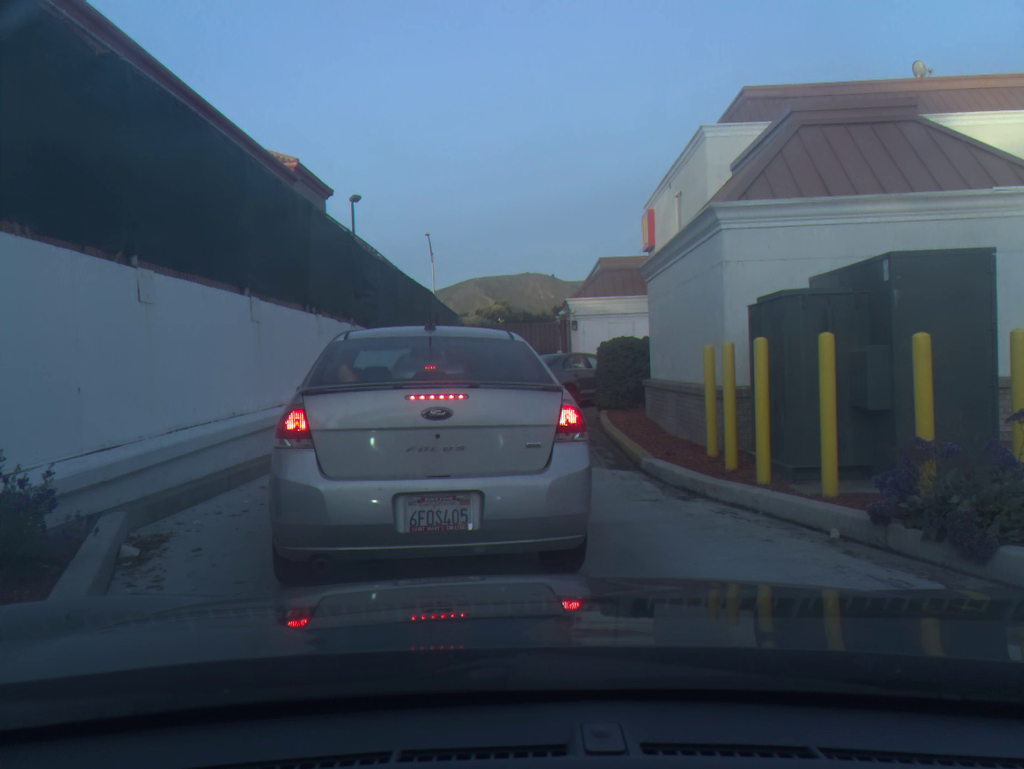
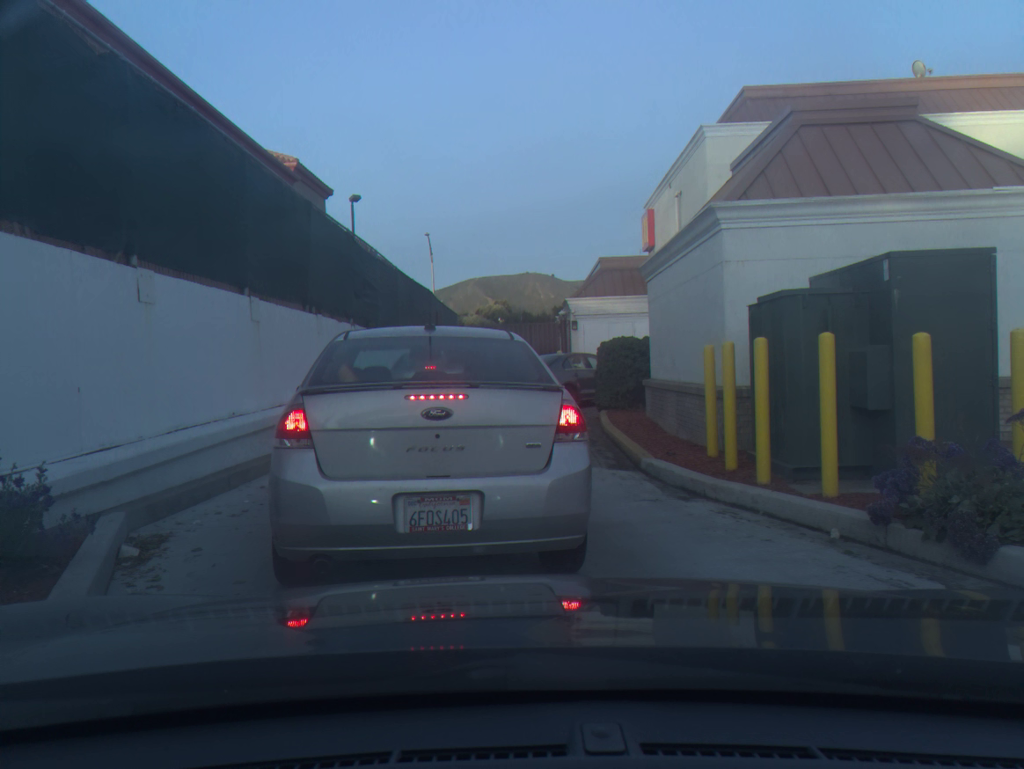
(0.0, 0.0) m; 0°
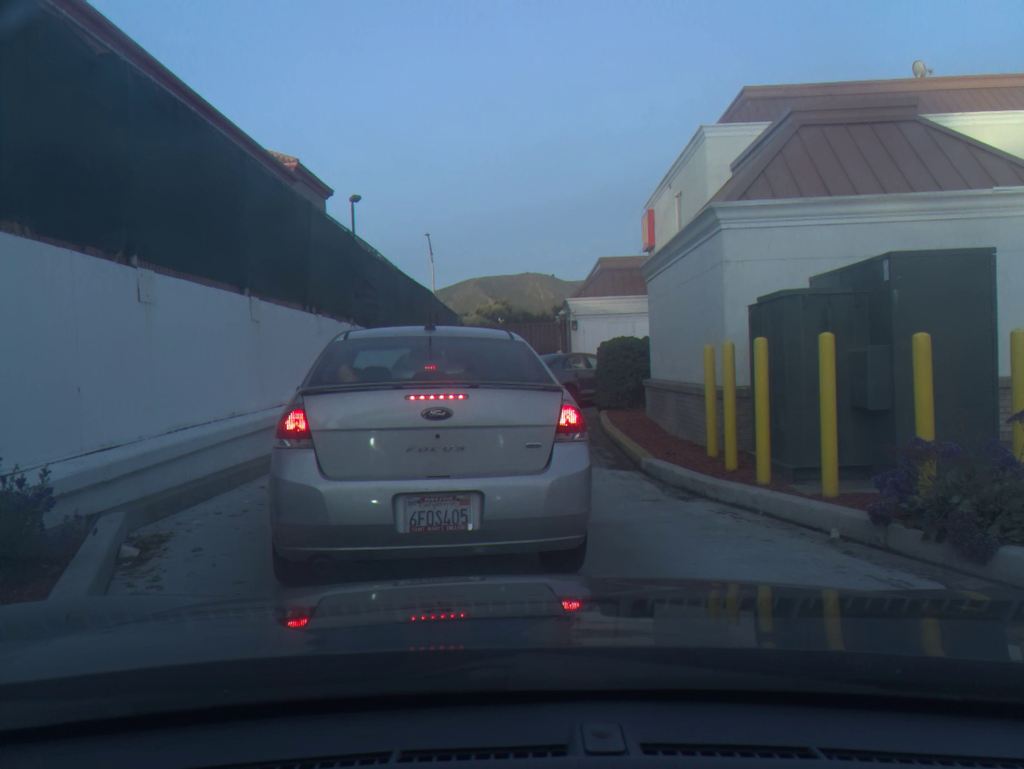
(0.0, 0.0) m; 0°
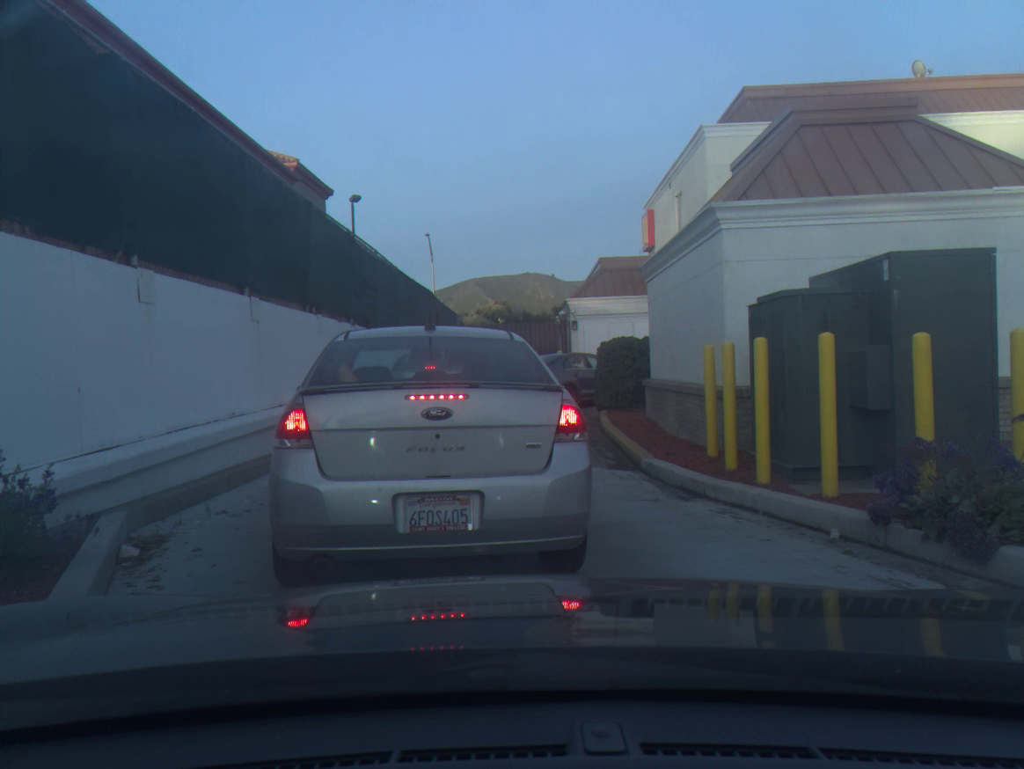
(0.0, 0.0) m; 0°
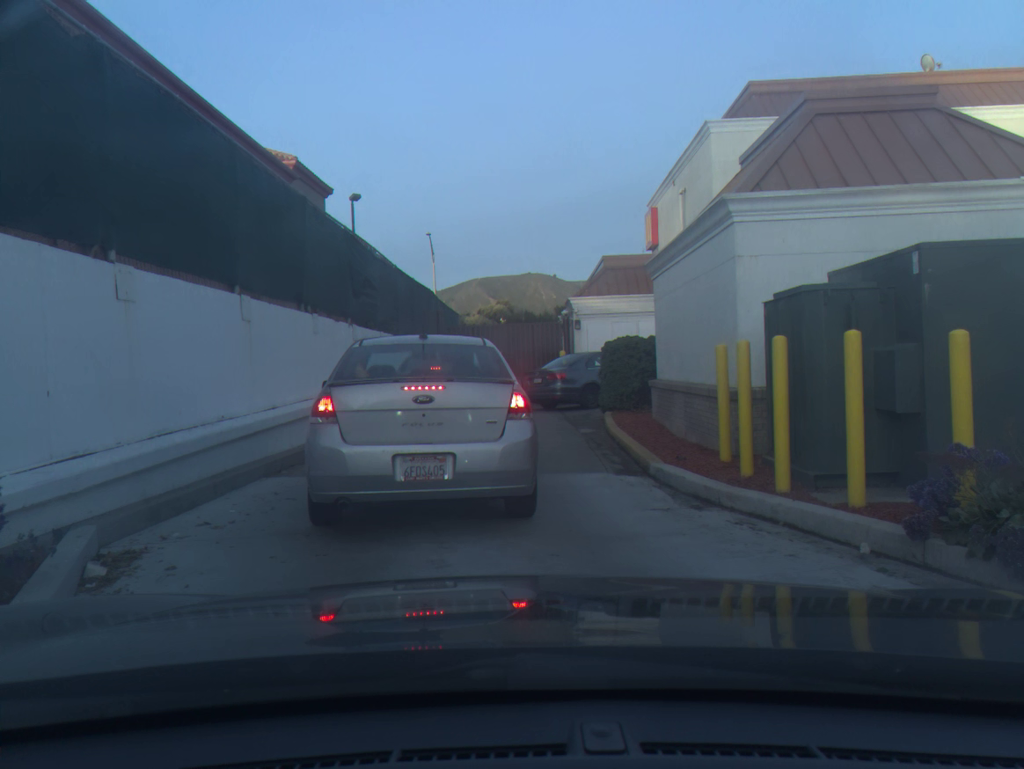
(0.0, +0.4) m; 0°
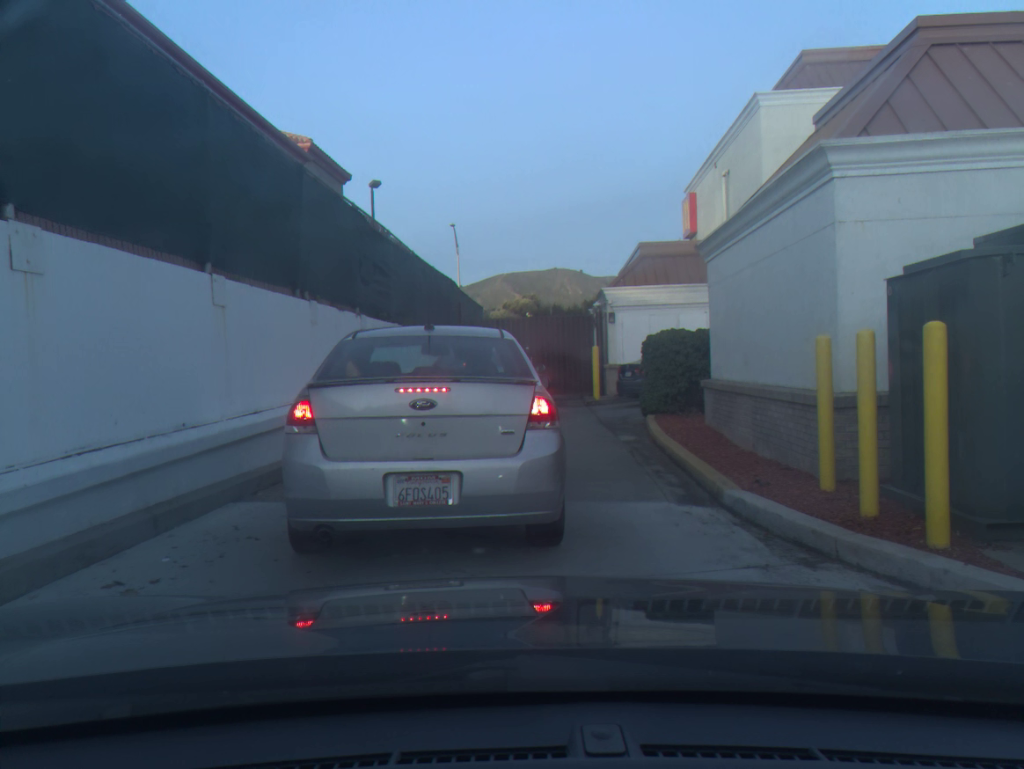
(-0.1, +1.8) m; -2°
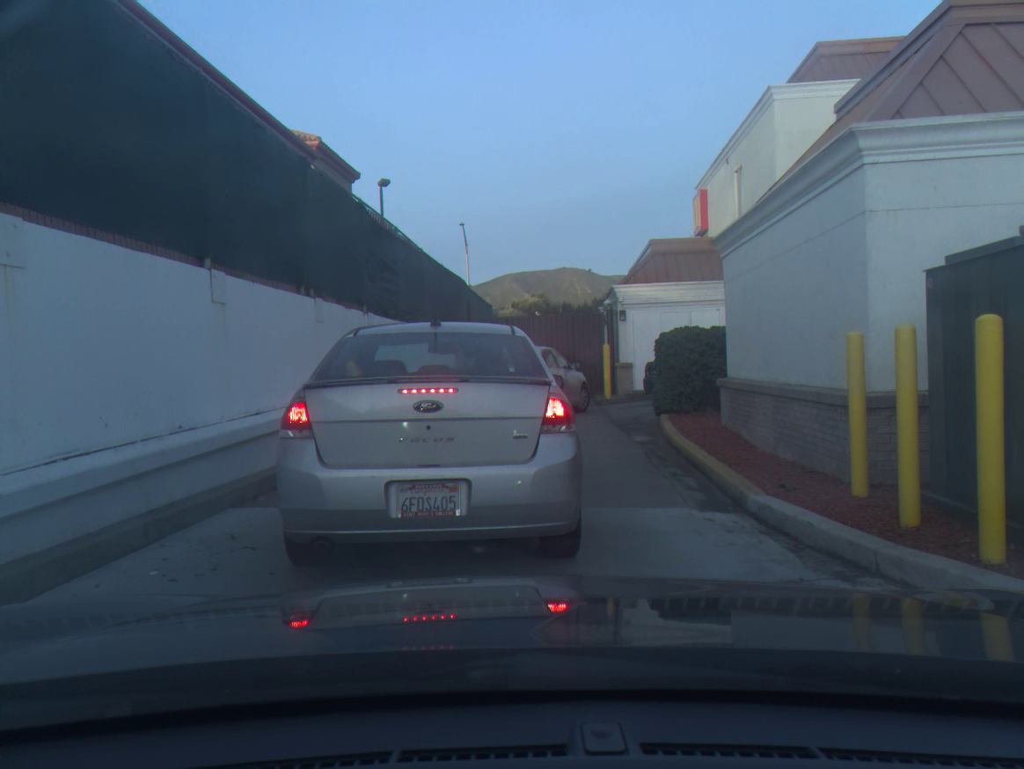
(0.0, +0.3) m; -1°
